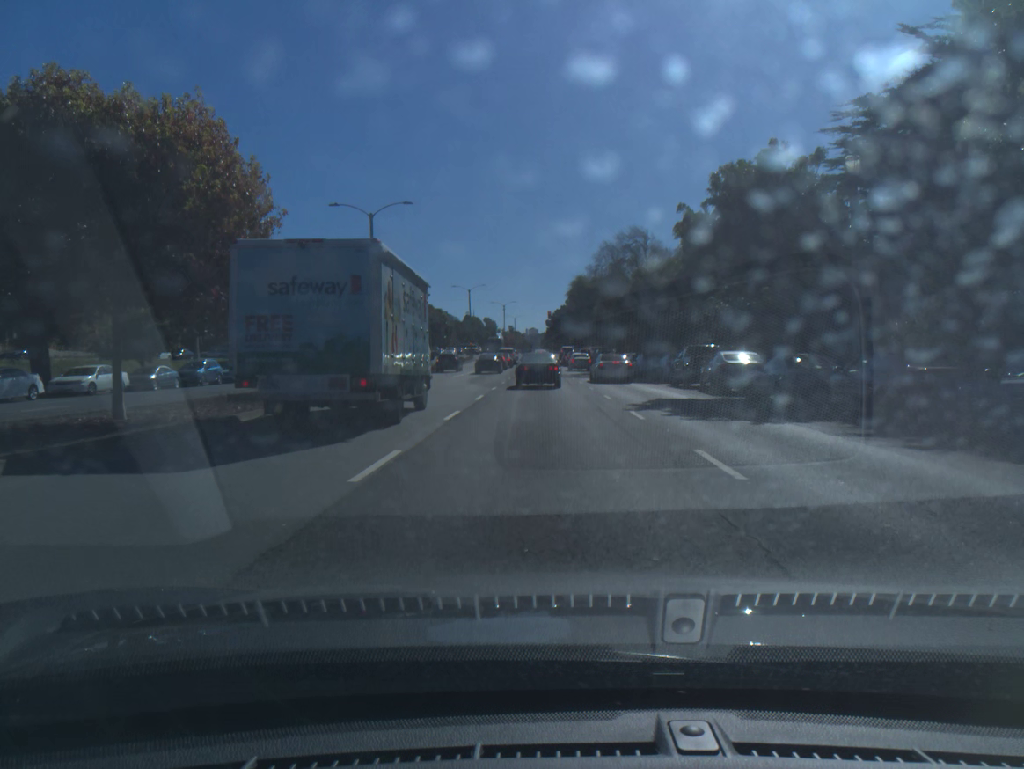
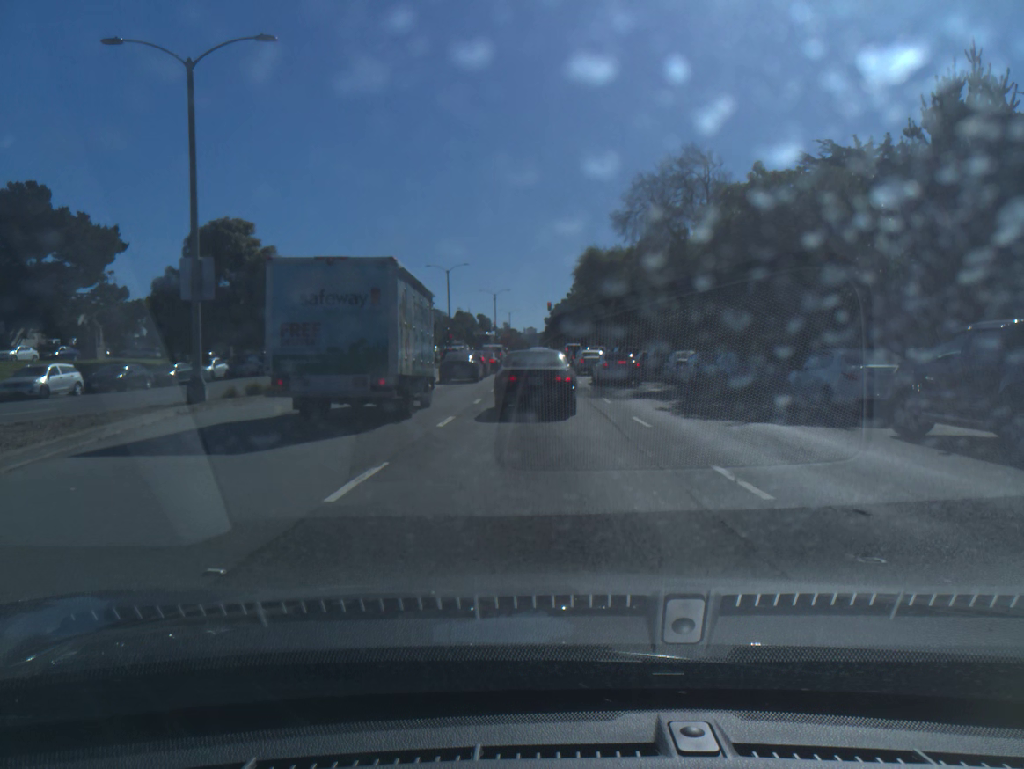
(0.0, +22.8) m; 0°
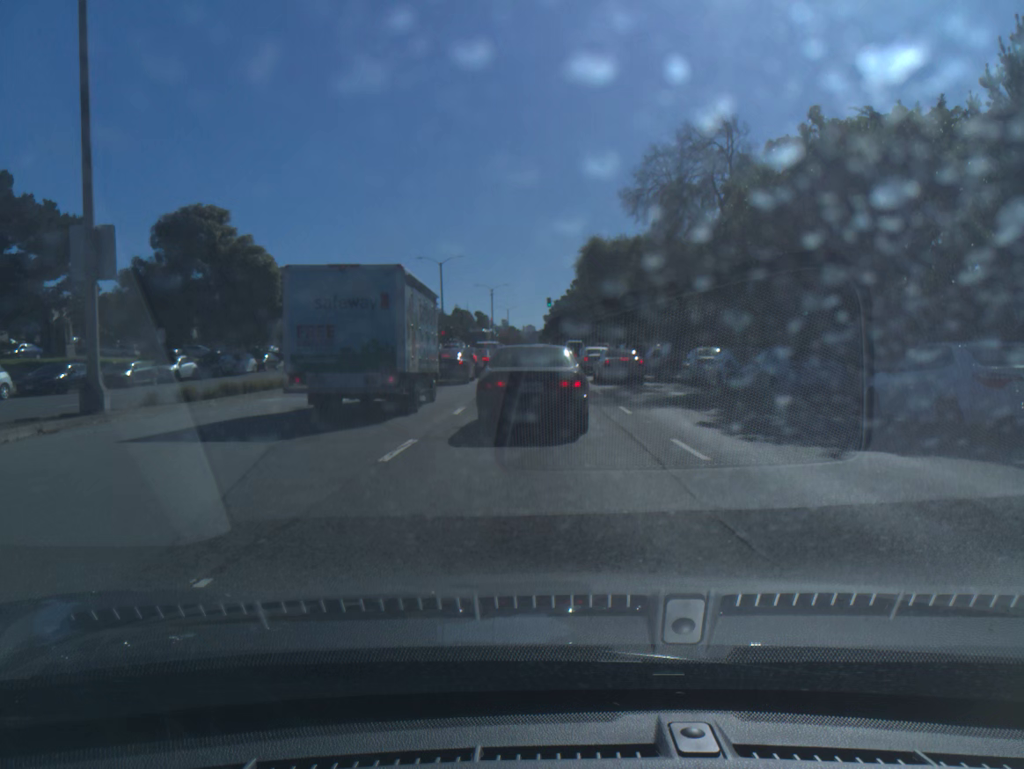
(0.0, +5.0) m; 0°
